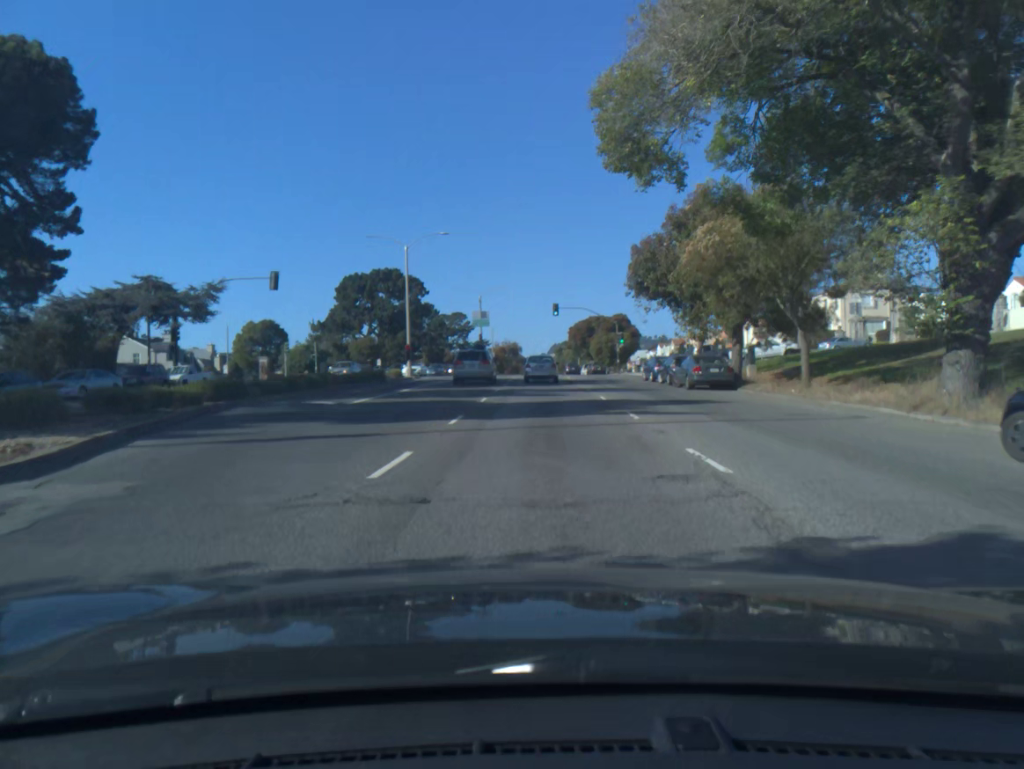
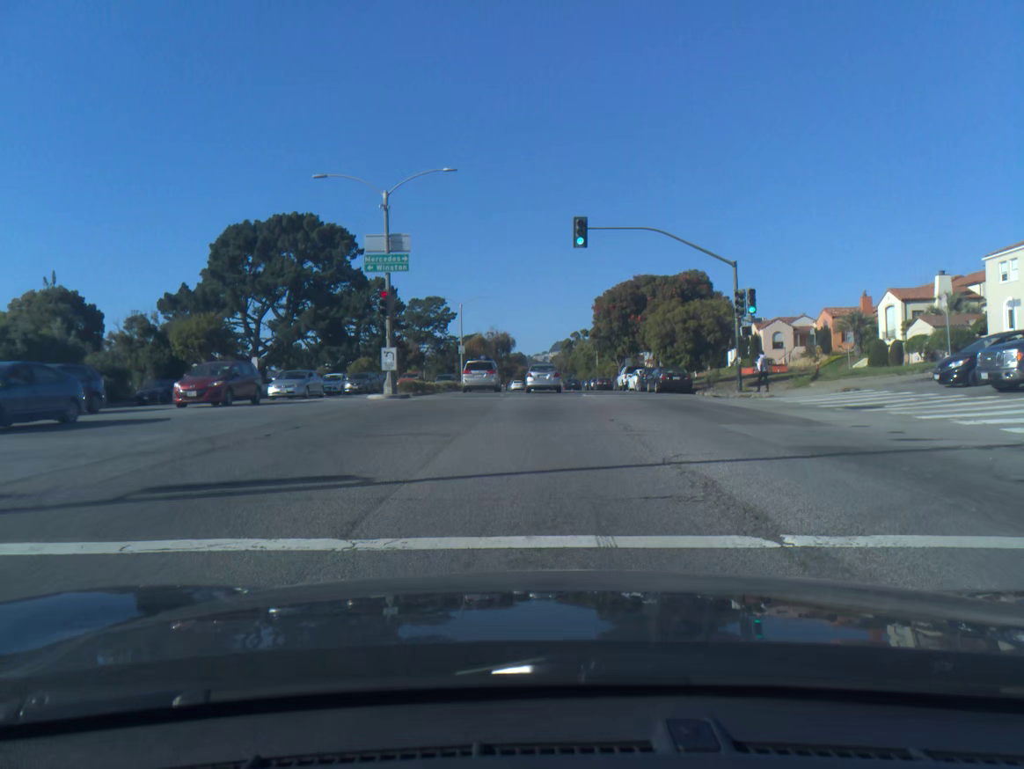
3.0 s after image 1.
(+0.1, +50.1) m; 0°
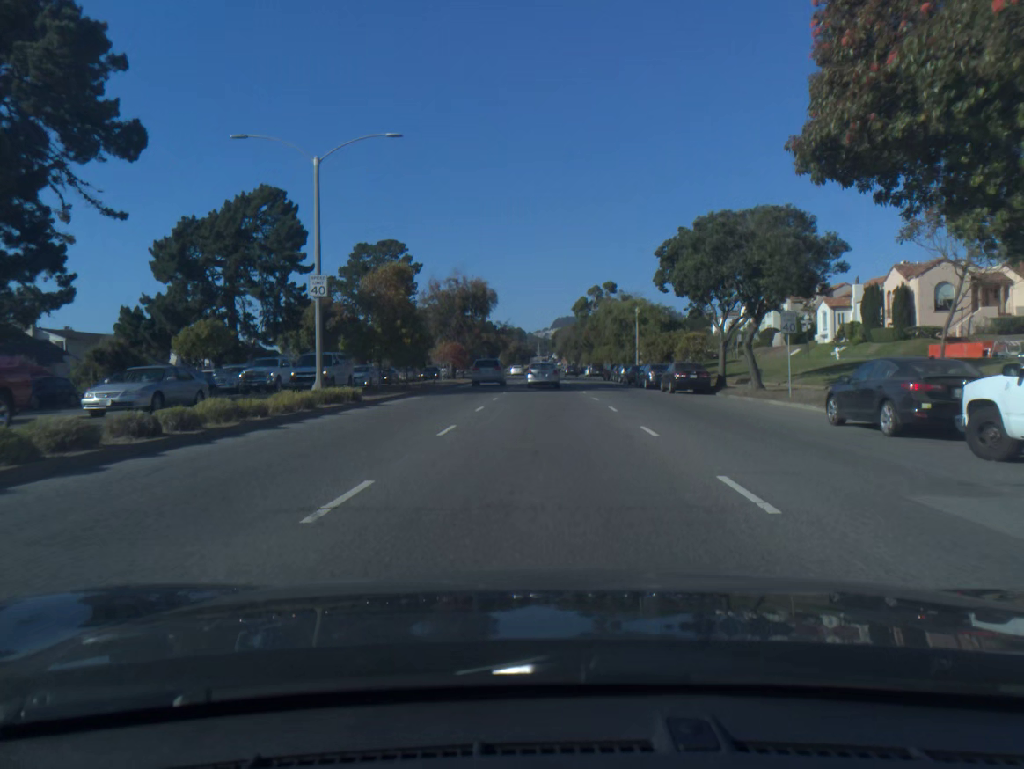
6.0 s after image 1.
(+0.1, +48.6) m; 0°
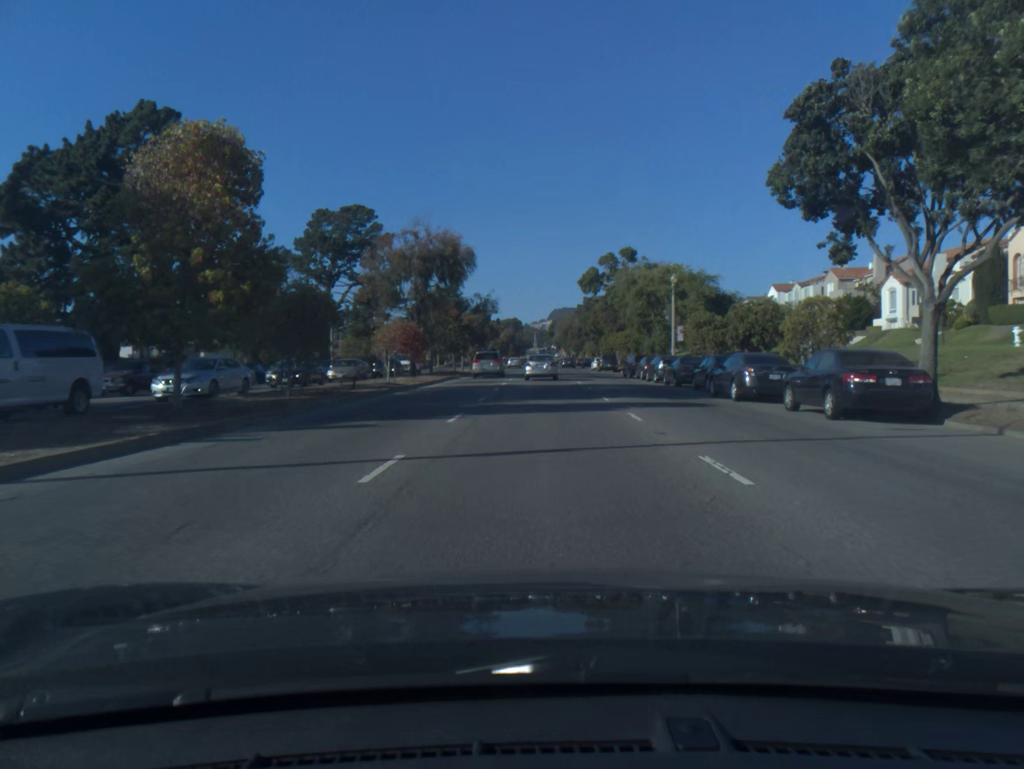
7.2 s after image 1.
(0.0, +20.2) m; 0°
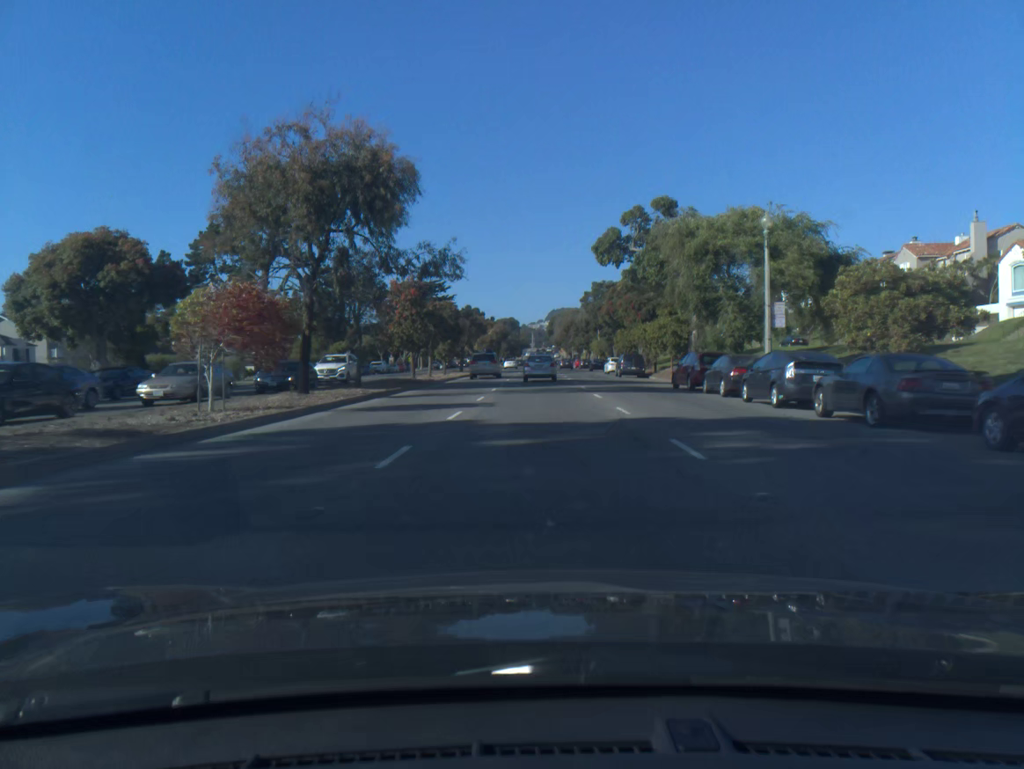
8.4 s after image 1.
(+0.1, +20.7) m; 0°
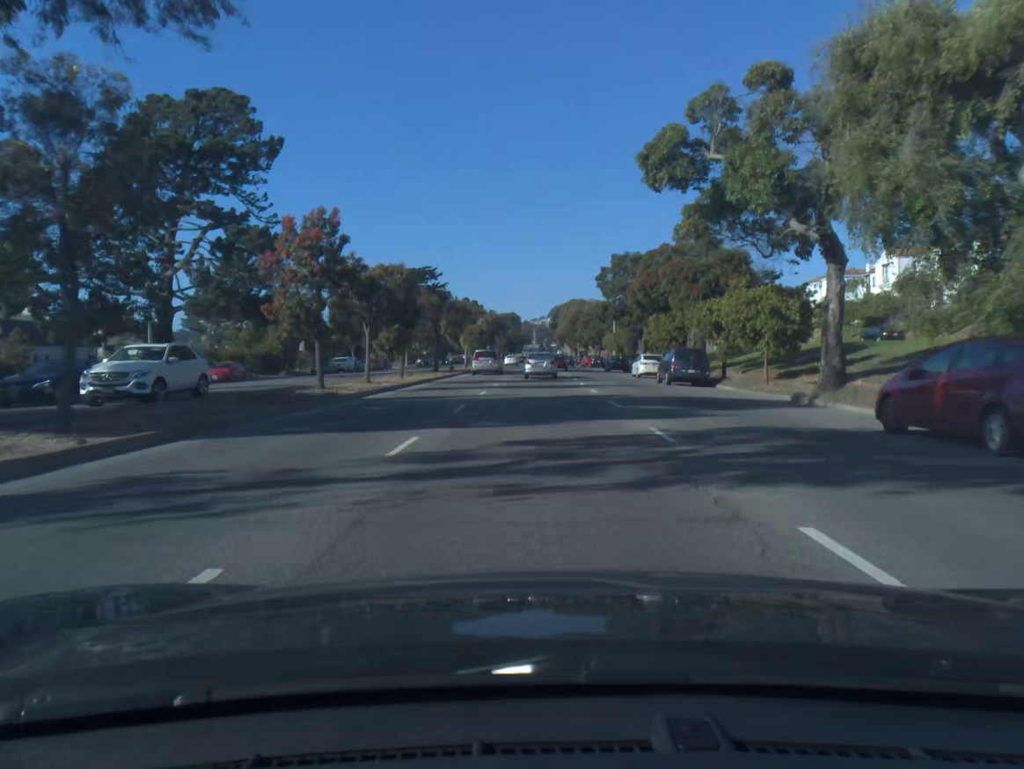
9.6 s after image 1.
(0.0, +20.8) m; 0°
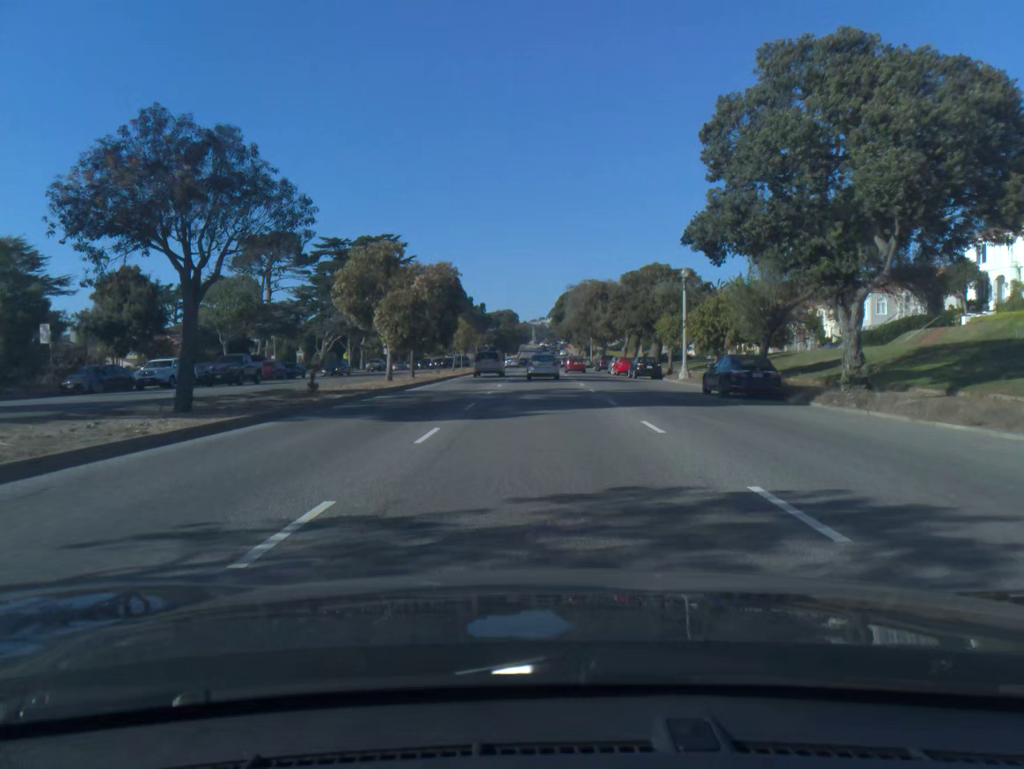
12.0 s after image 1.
(-0.1, +41.6) m; 0°
